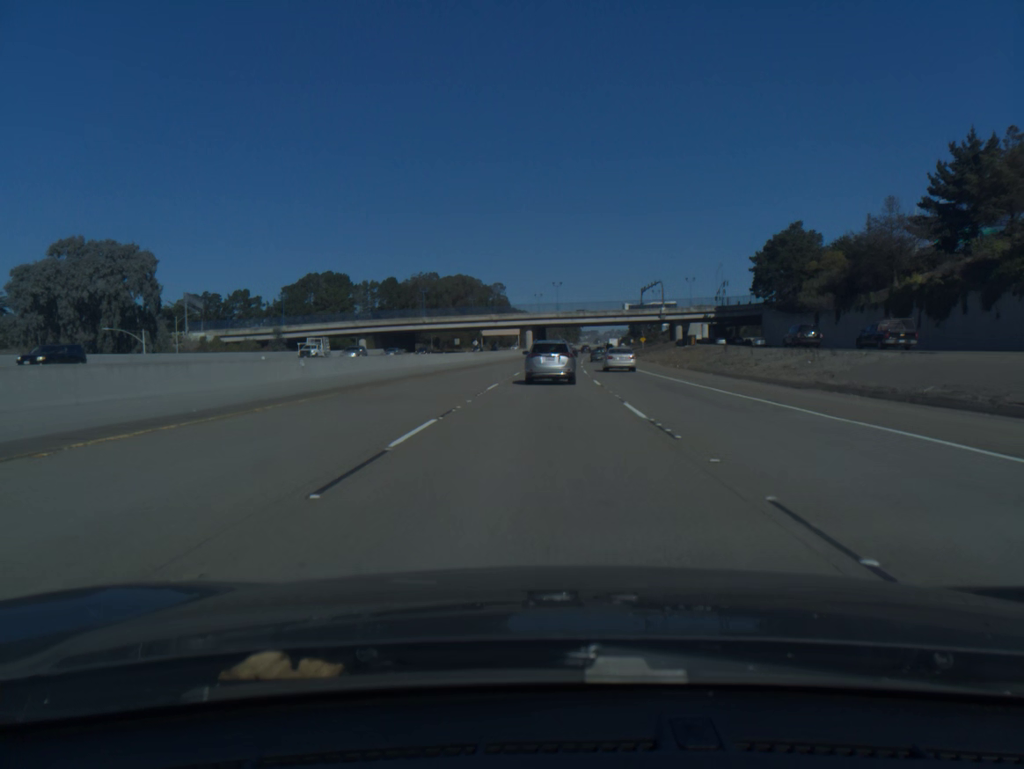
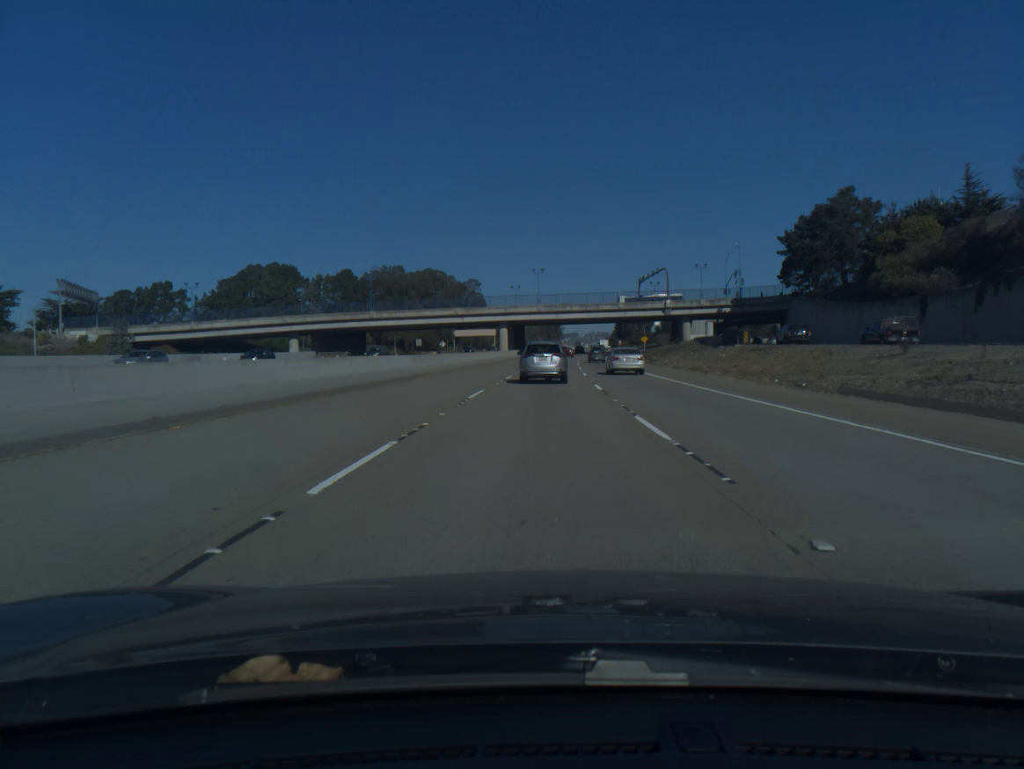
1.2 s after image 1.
(+0.4, +32.4) m; +1°
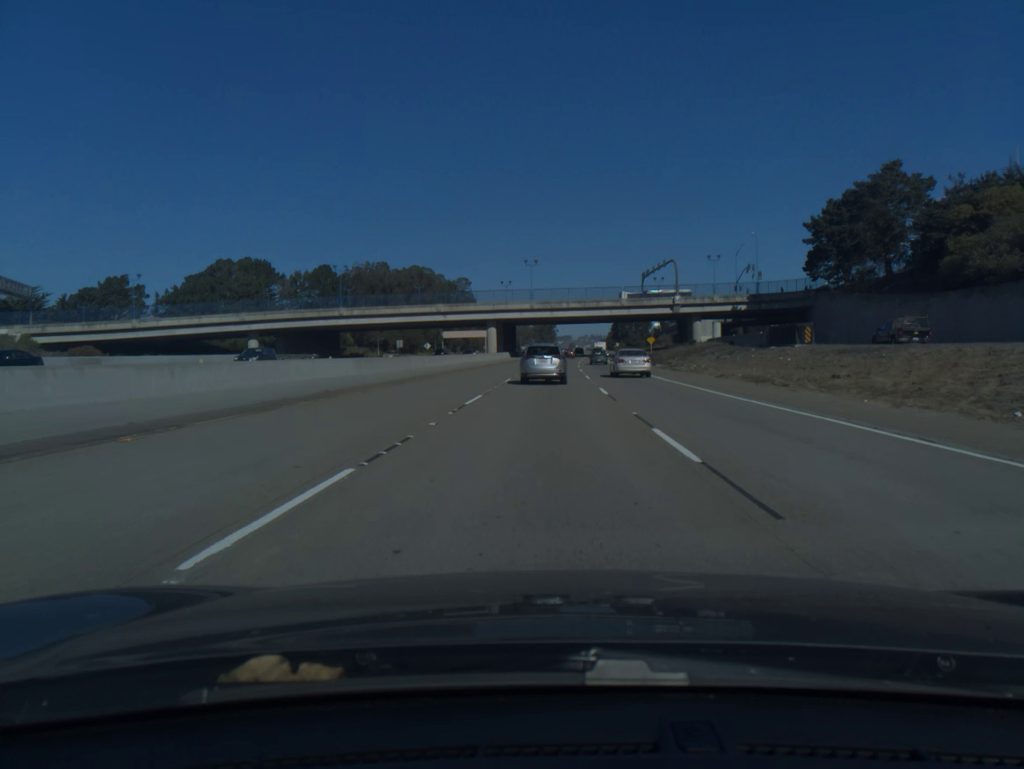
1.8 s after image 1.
(+0.1, +16.2) m; 0°
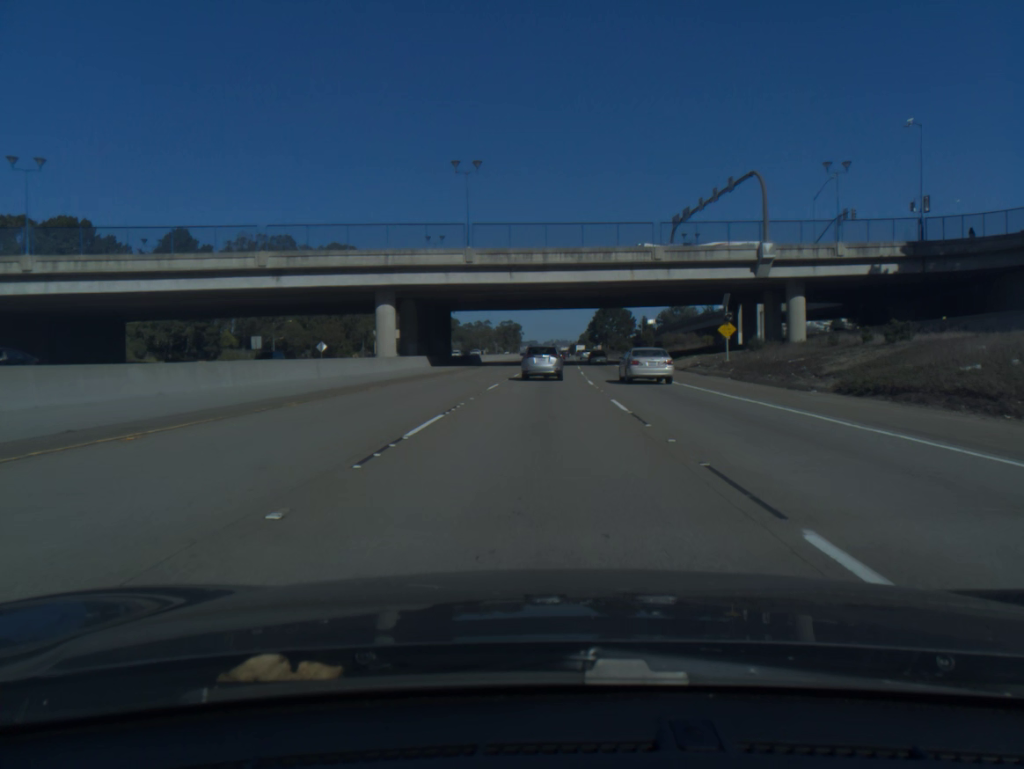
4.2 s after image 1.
(+1.3, +65.4) m; +2°
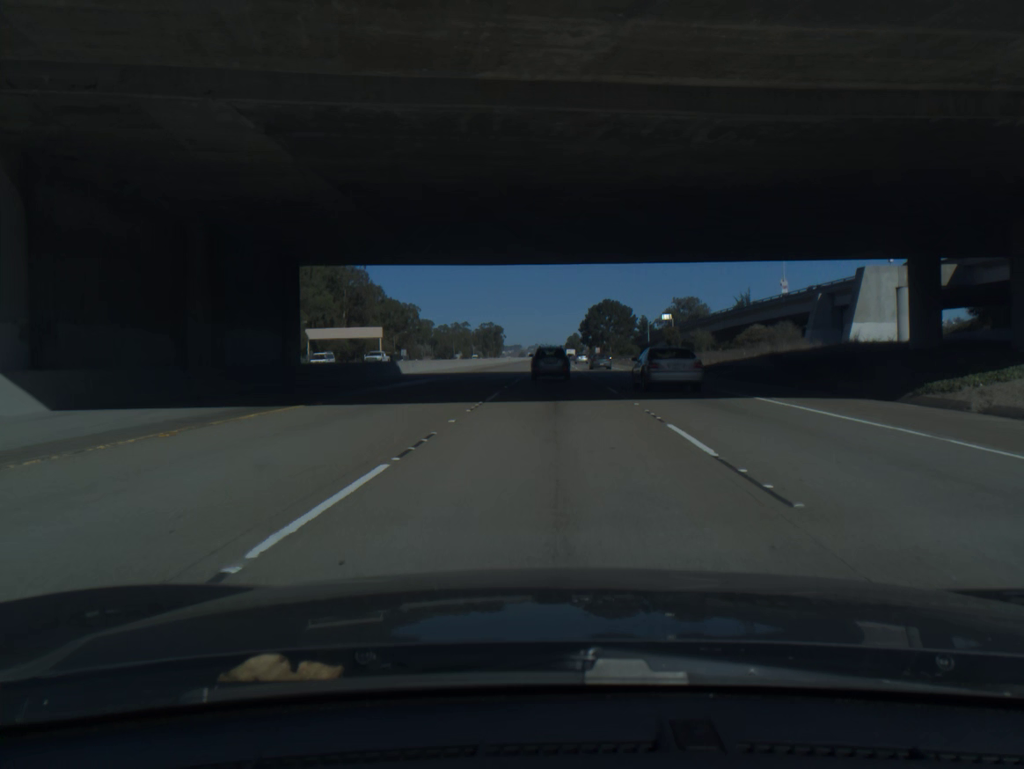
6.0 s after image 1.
(+0.7, +50.4) m; +1°
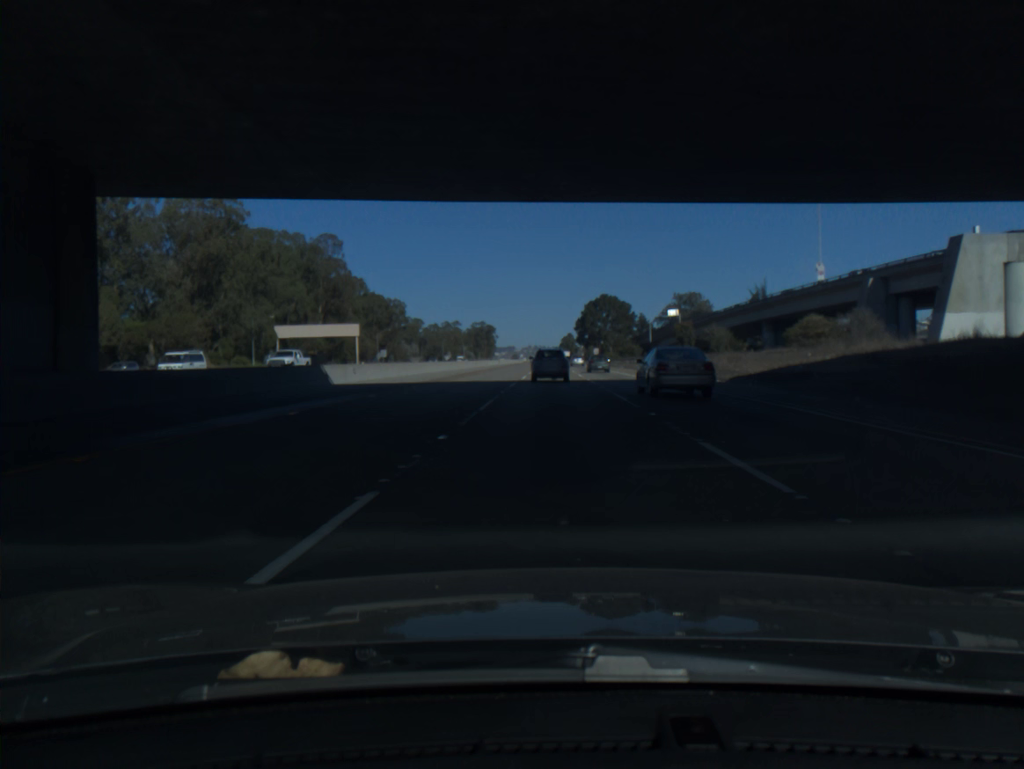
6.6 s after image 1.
(+0.1, +16.9) m; +1°
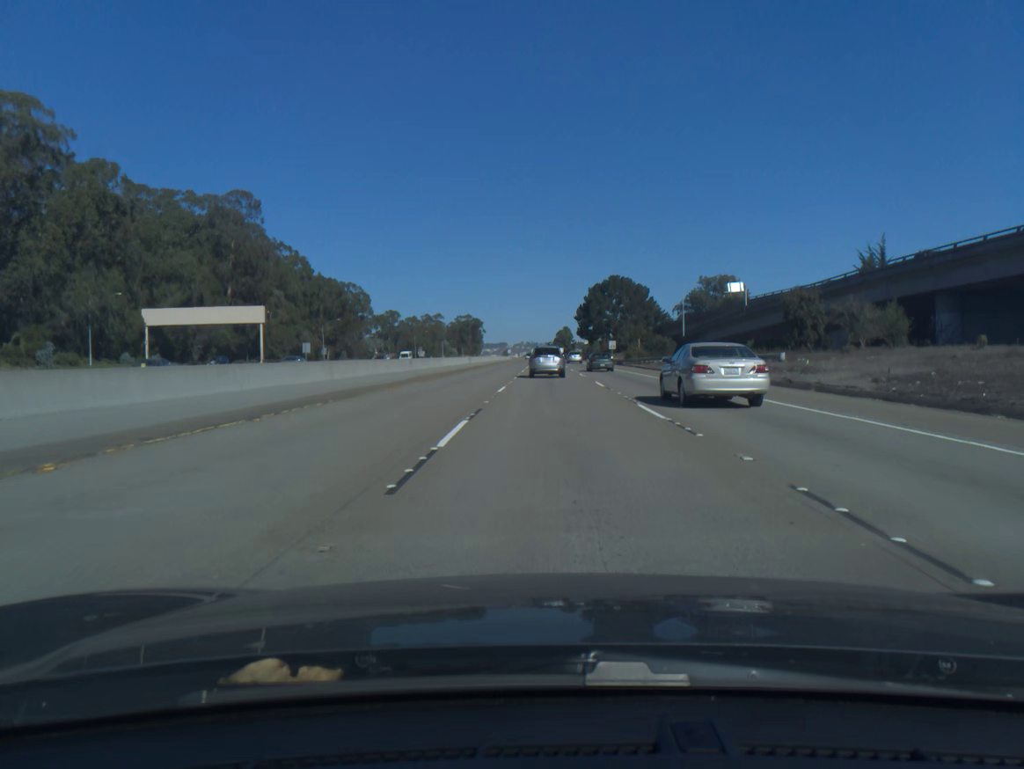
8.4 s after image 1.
(+0.3, +50.4) m; 0°
